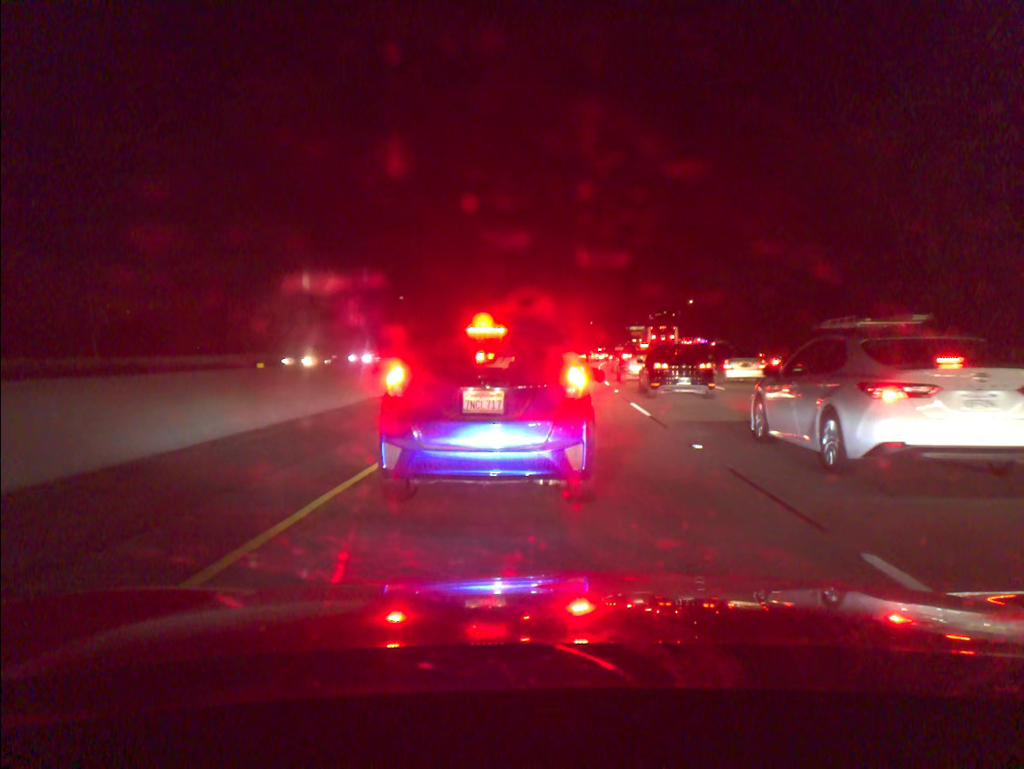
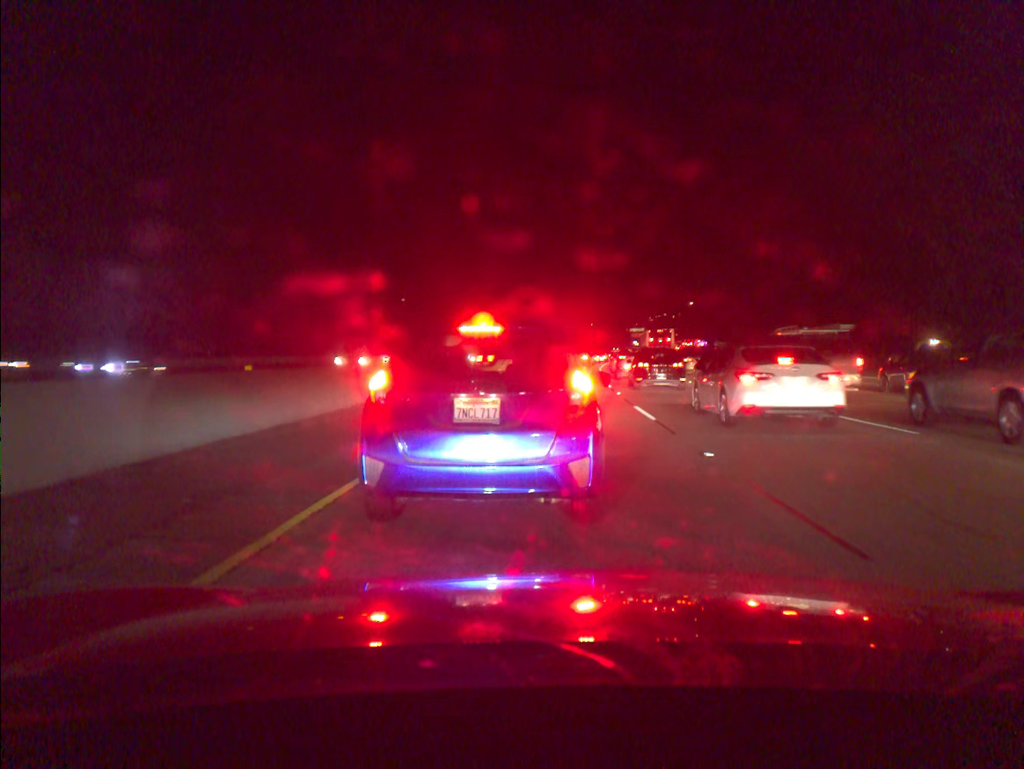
(+0.1, +0.7) m; 0°
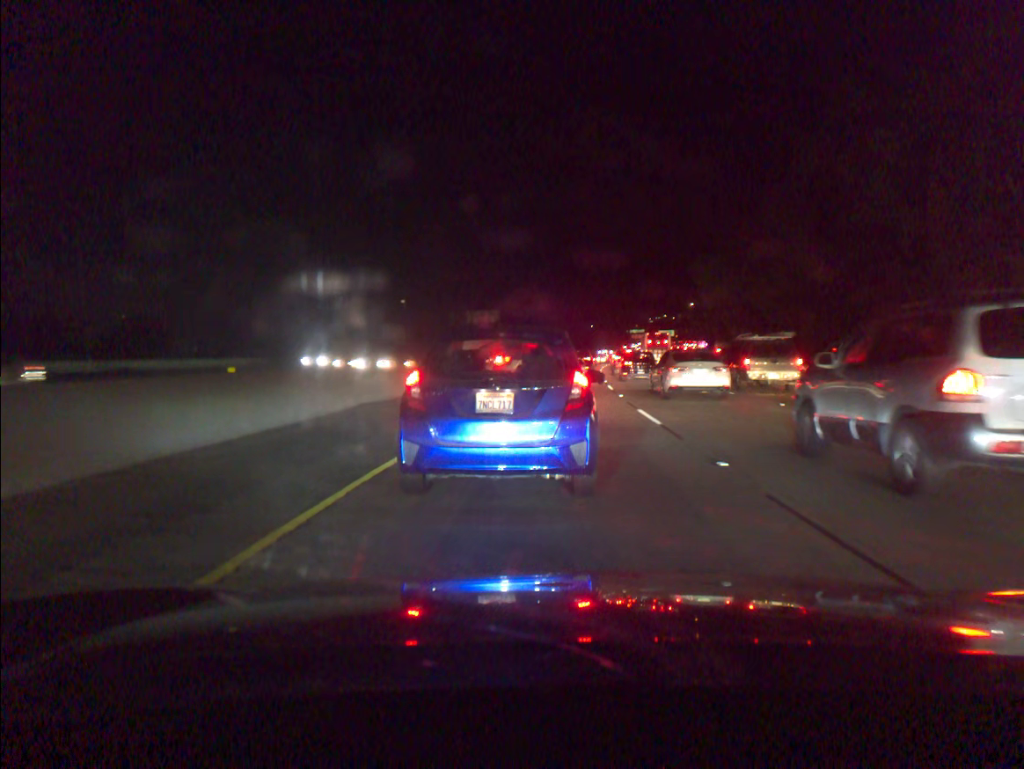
(+0.1, +0.7) m; 0°
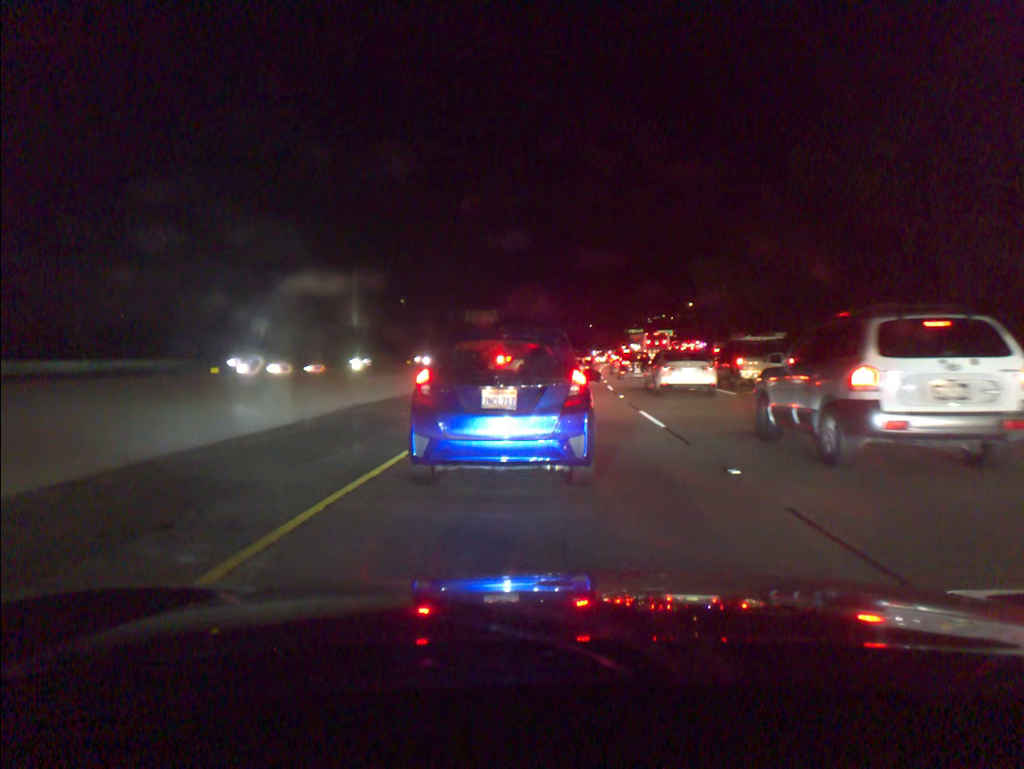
(0.0, +0.6) m; 0°
